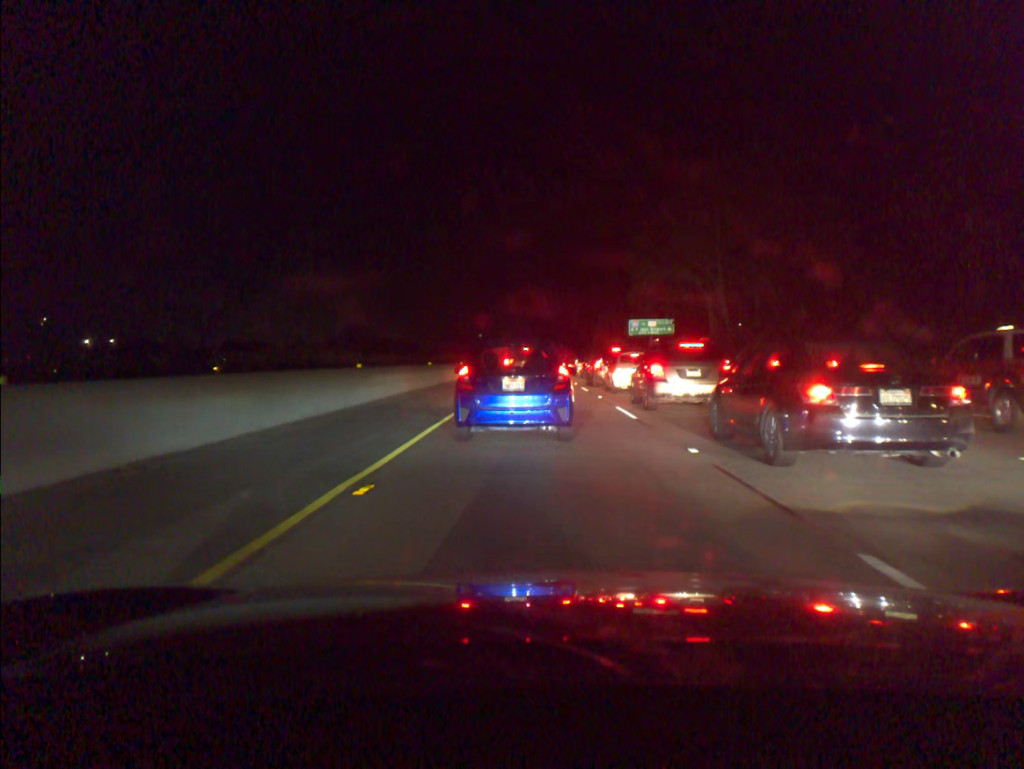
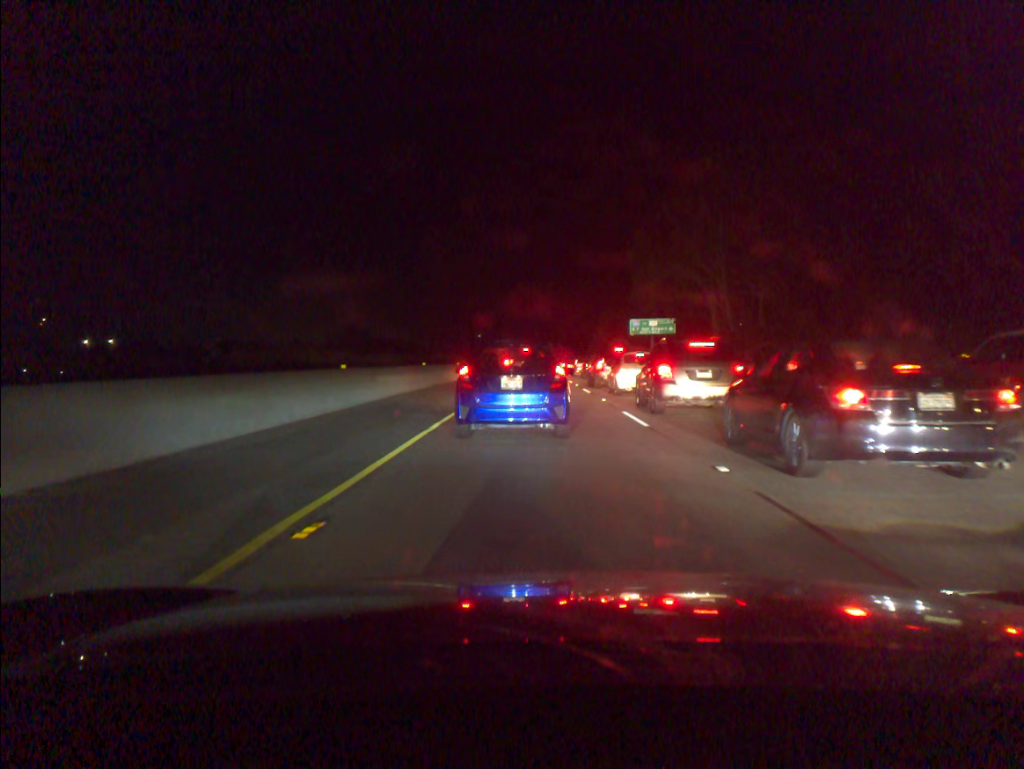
(0.0, +1.6) m; 0°
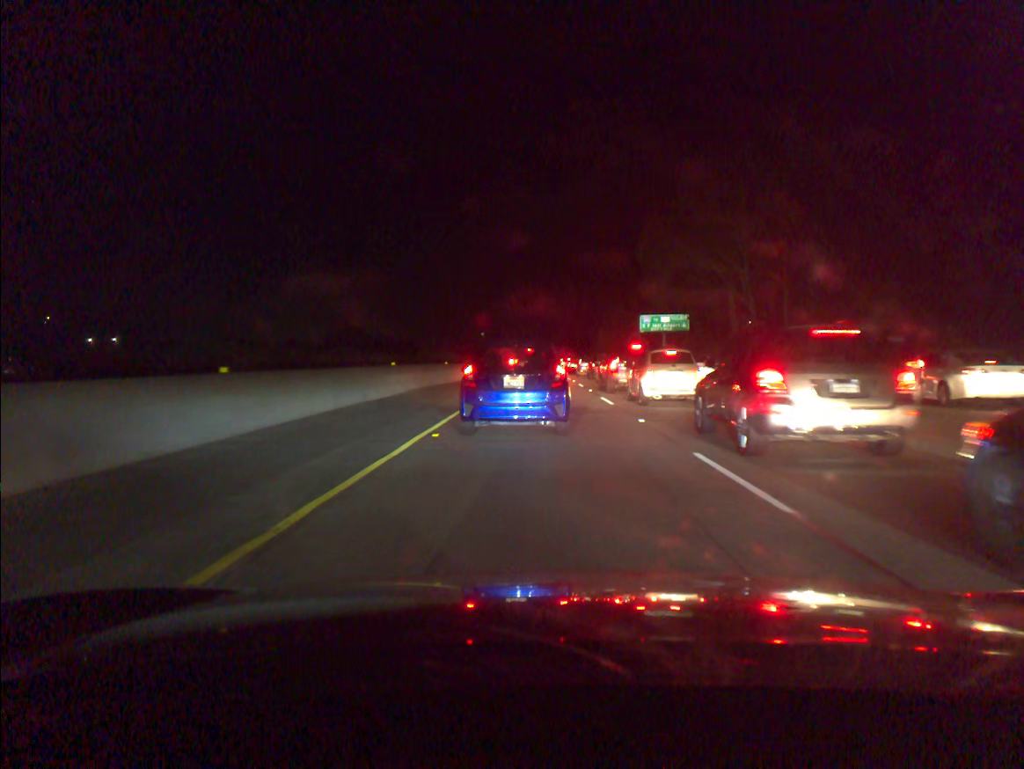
(0.0, +7.8) m; -1°
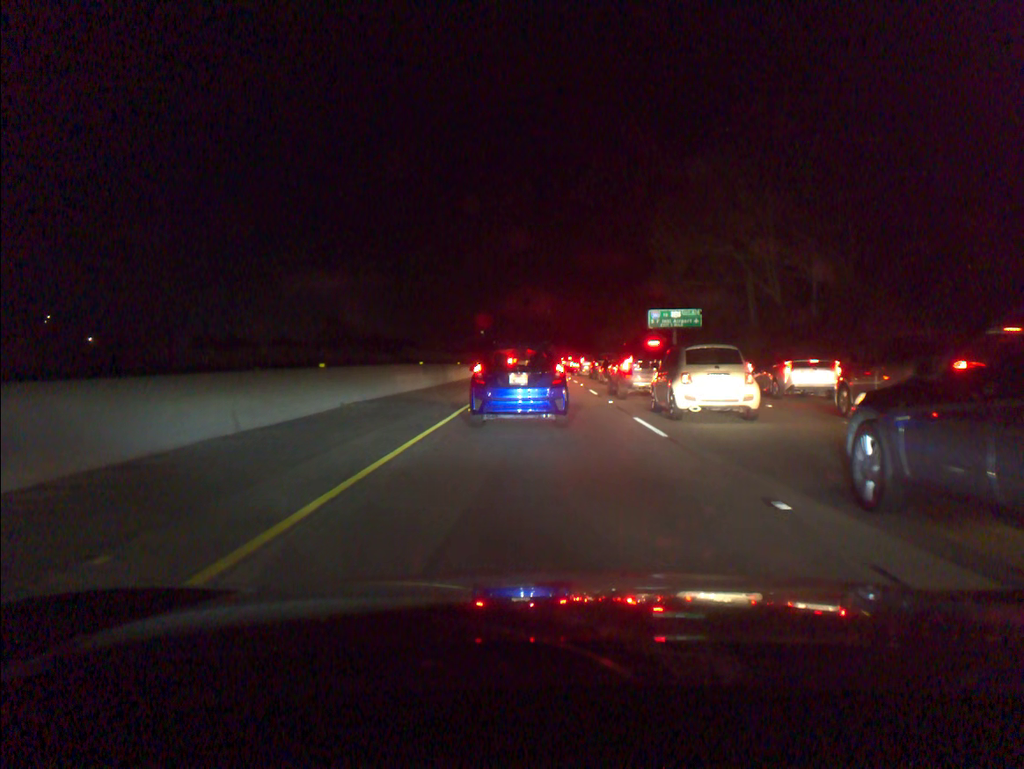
(0.0, +8.7) m; 0°
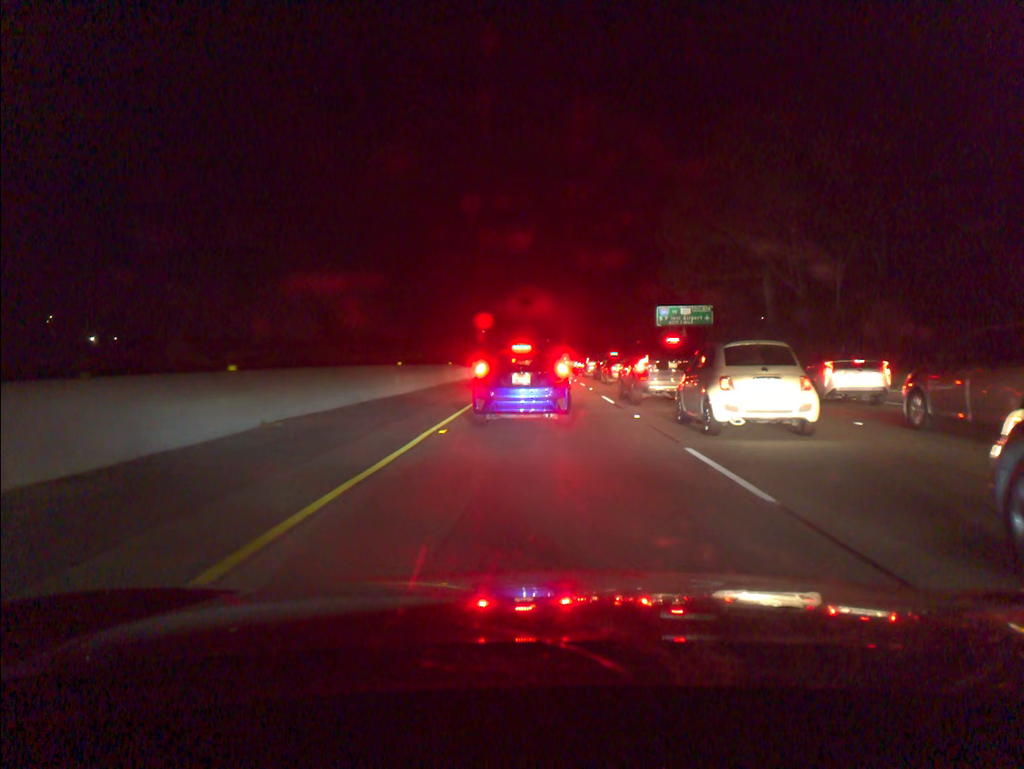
(0.0, +5.4) m; 0°
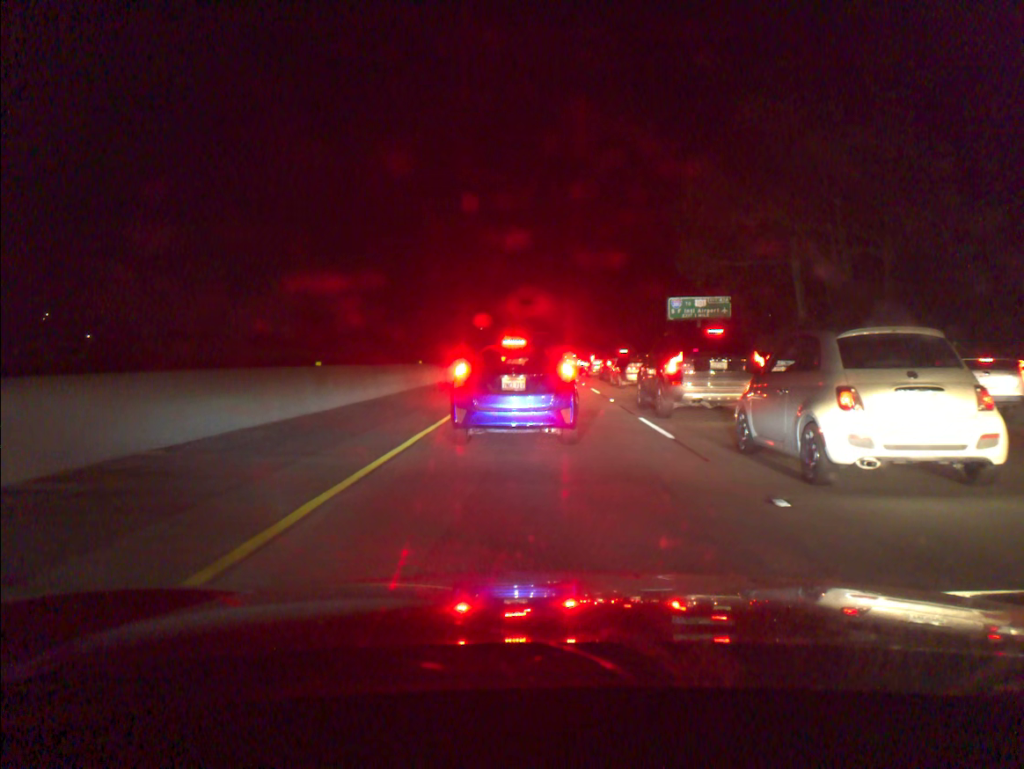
(0.0, +9.7) m; 0°
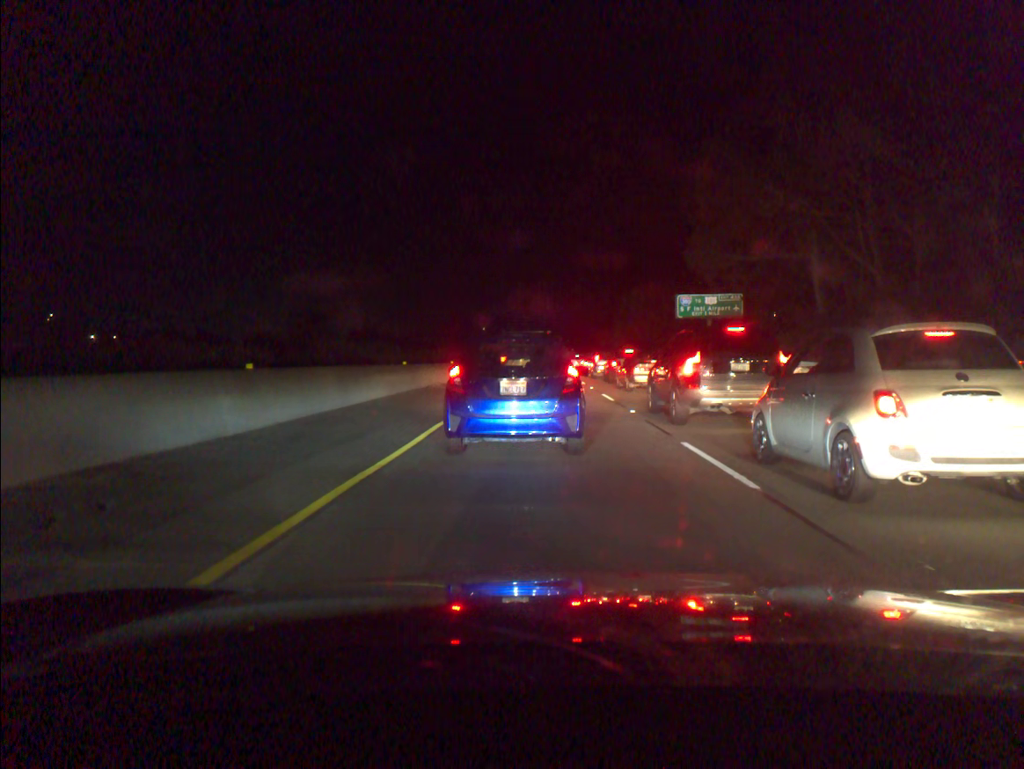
(0.0, +4.5) m; 0°
